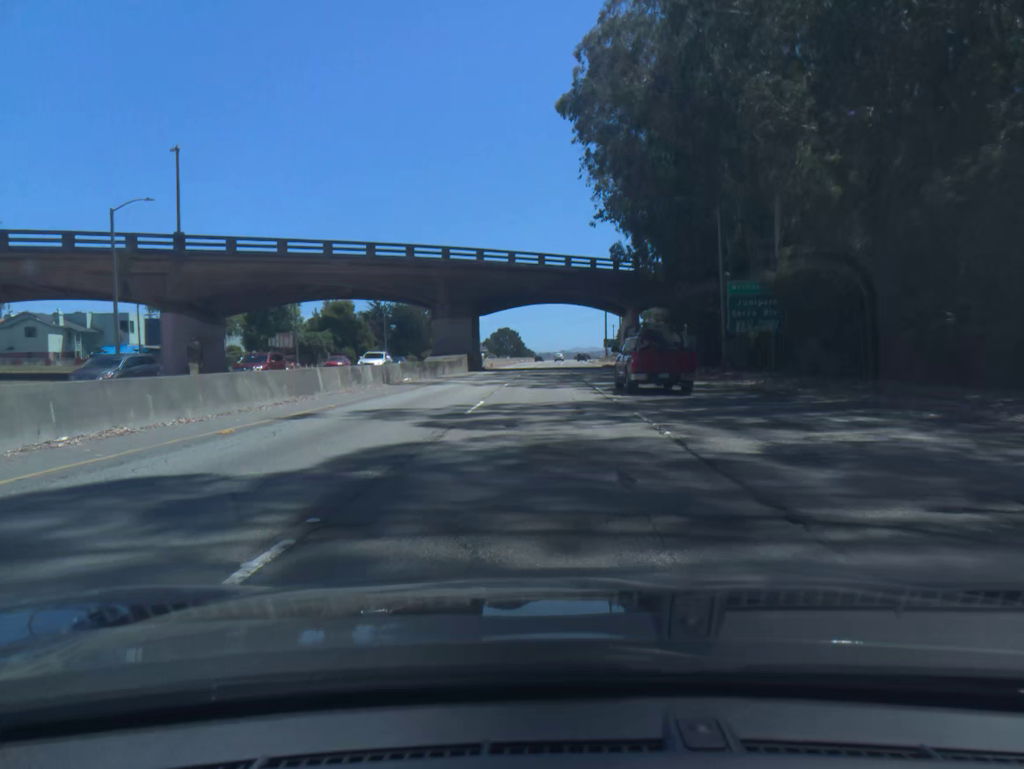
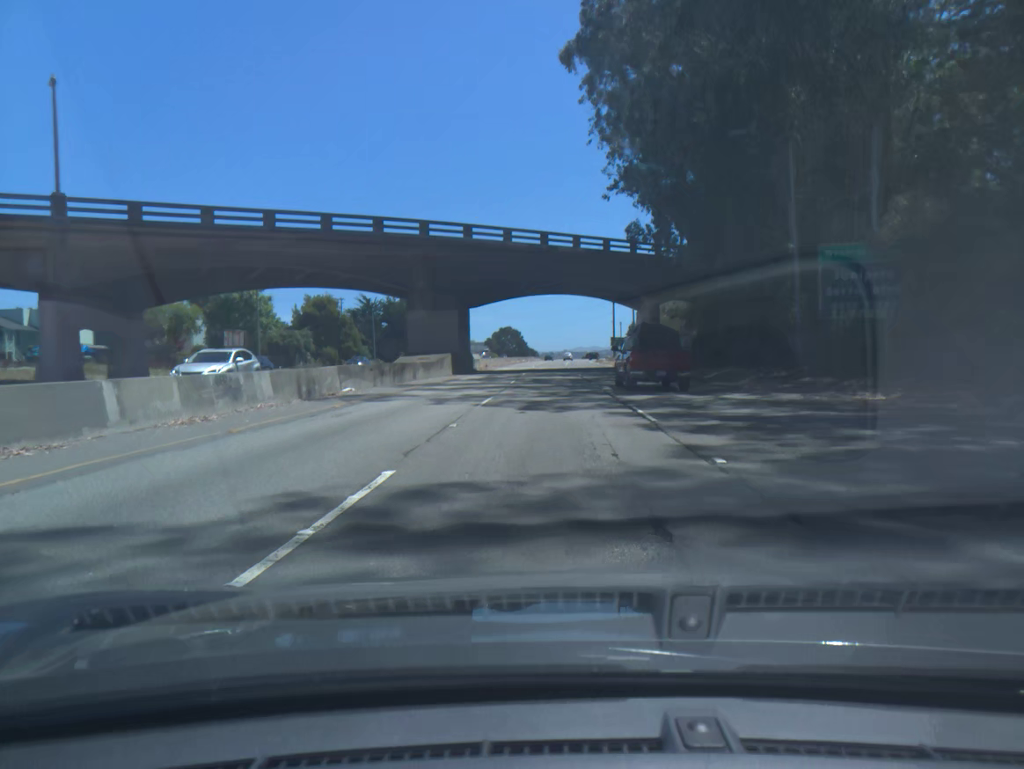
(0.0, +12.5) m; 0°
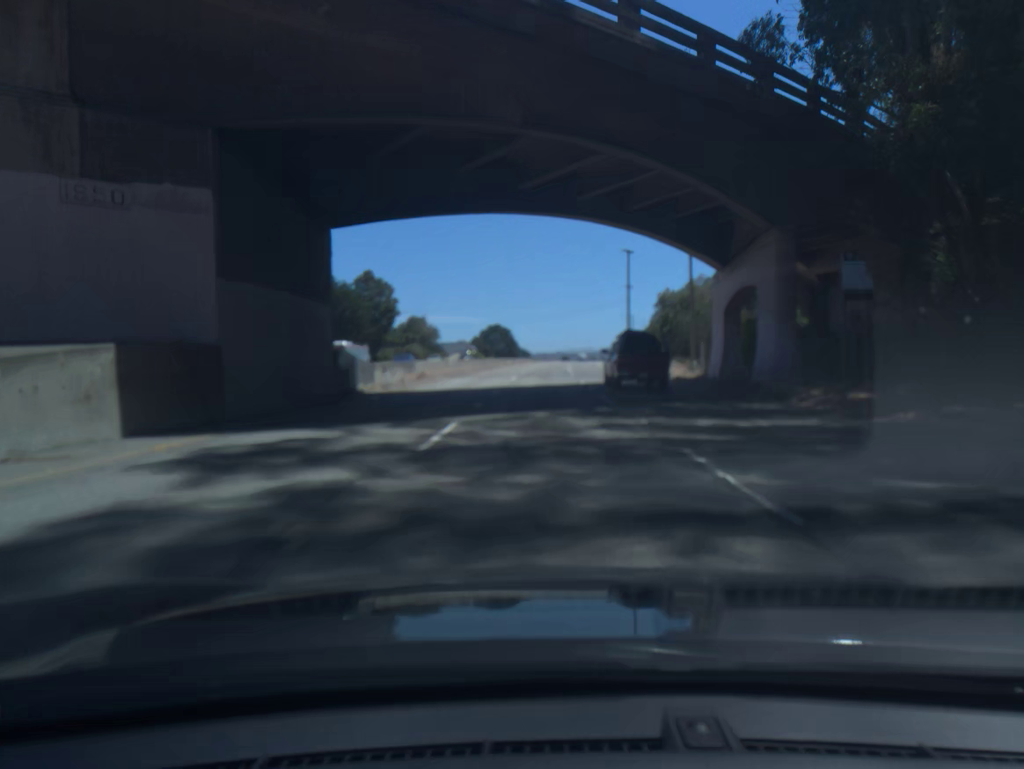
(+0.2, +38.1) m; 0°
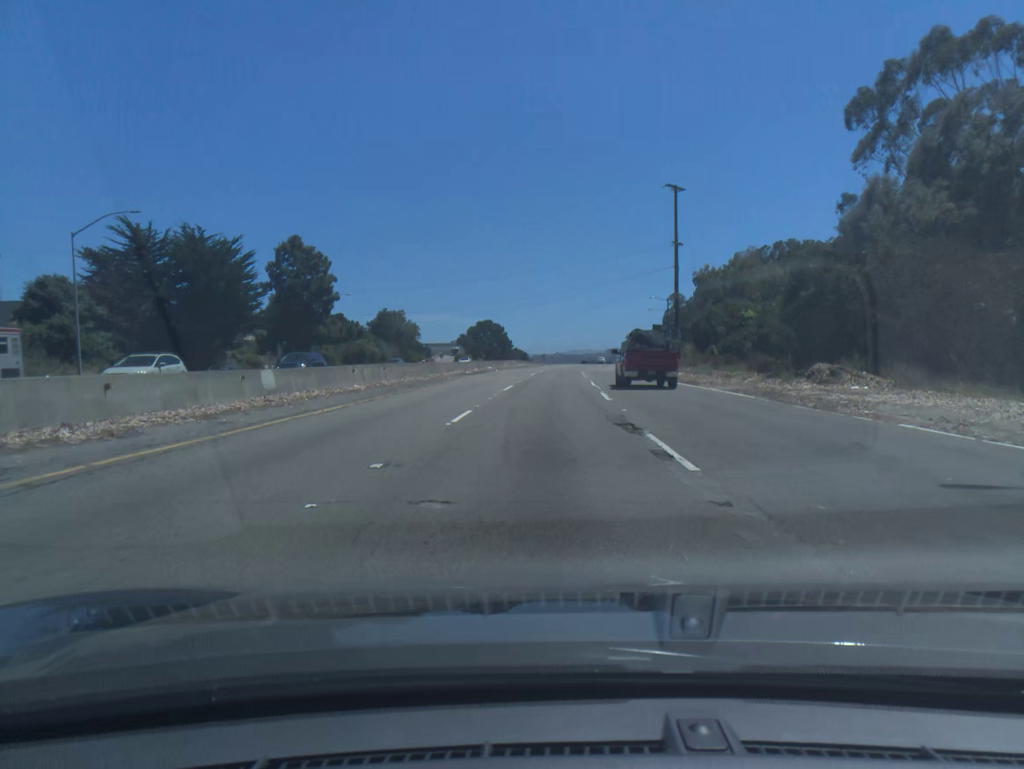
(+0.1, +39.6) m; 0°
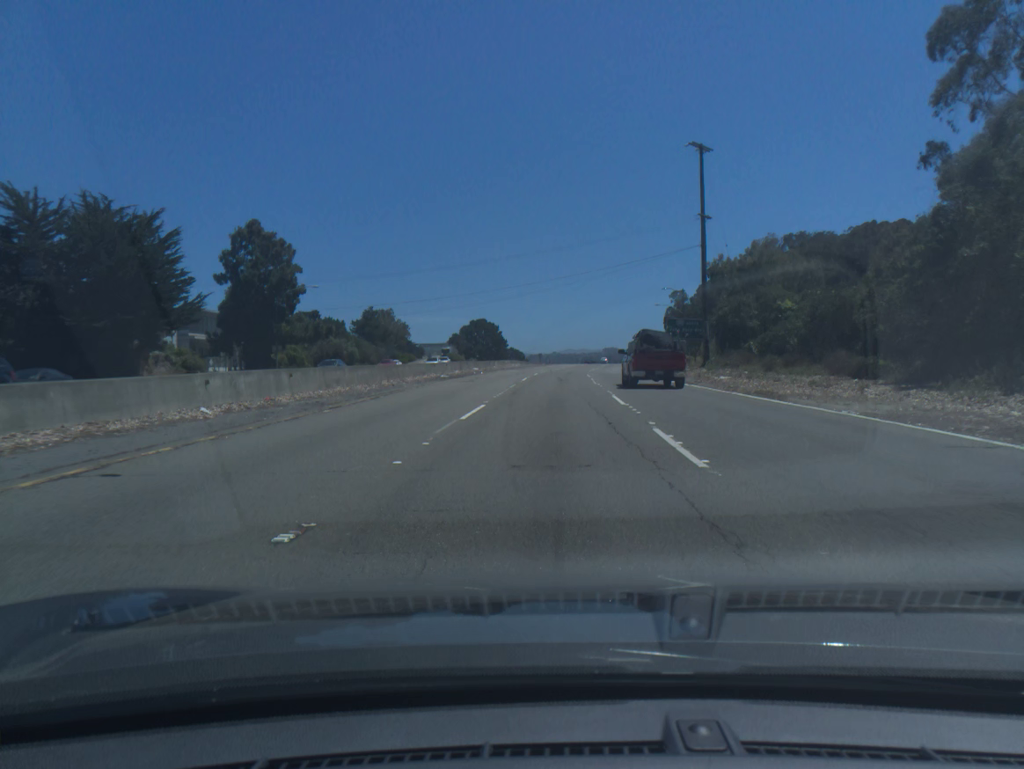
(0.0, +13.5) m; 0°
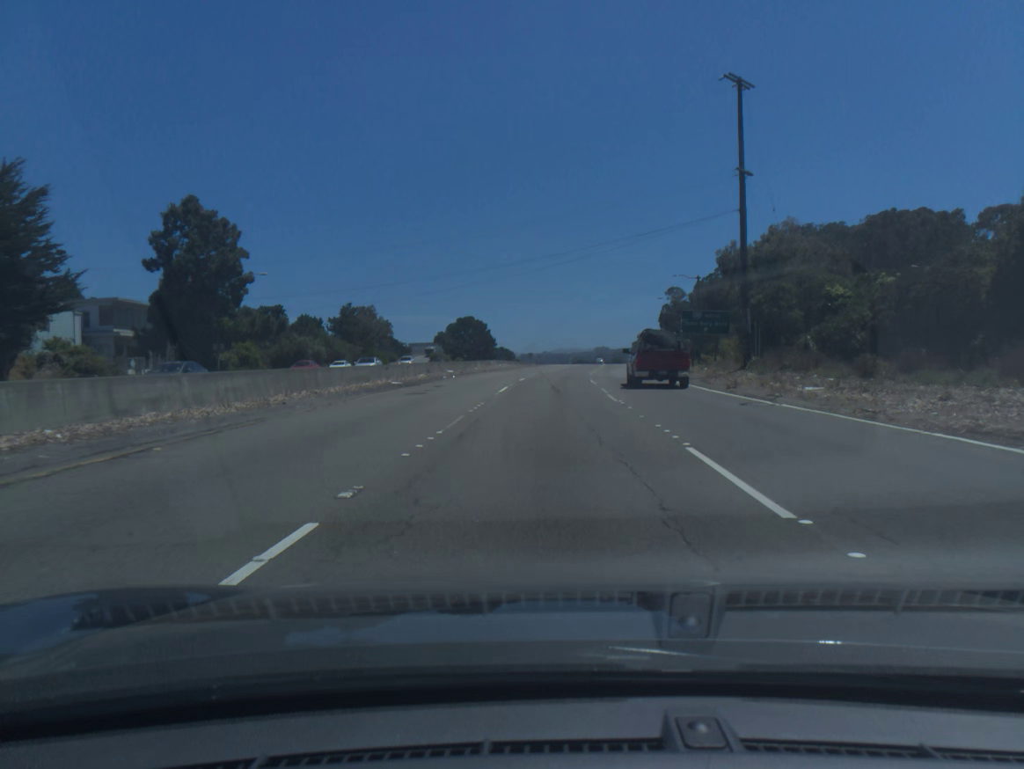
(0.0, +13.5) m; +1°
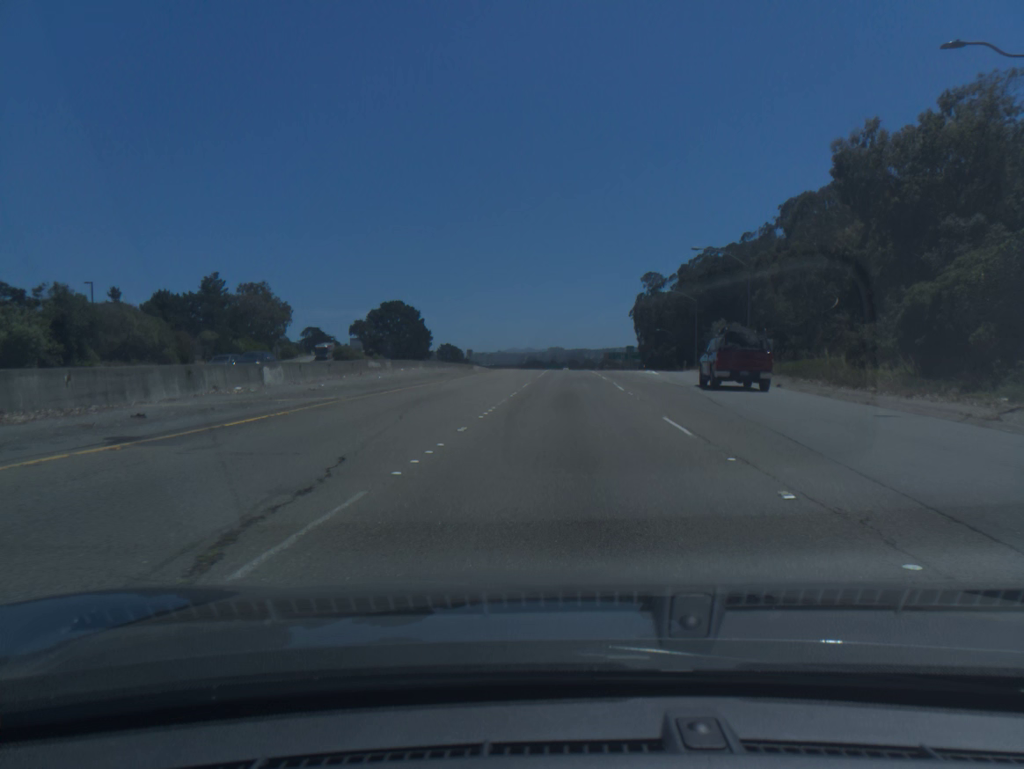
(+1.0, +54.3) m; +3°
